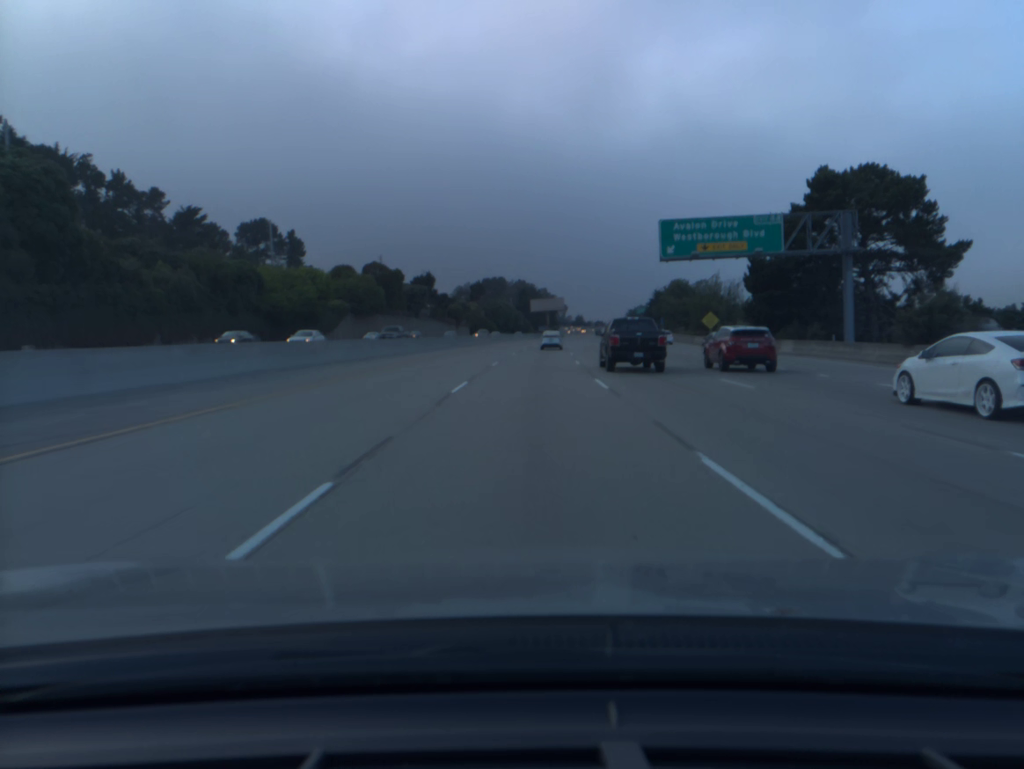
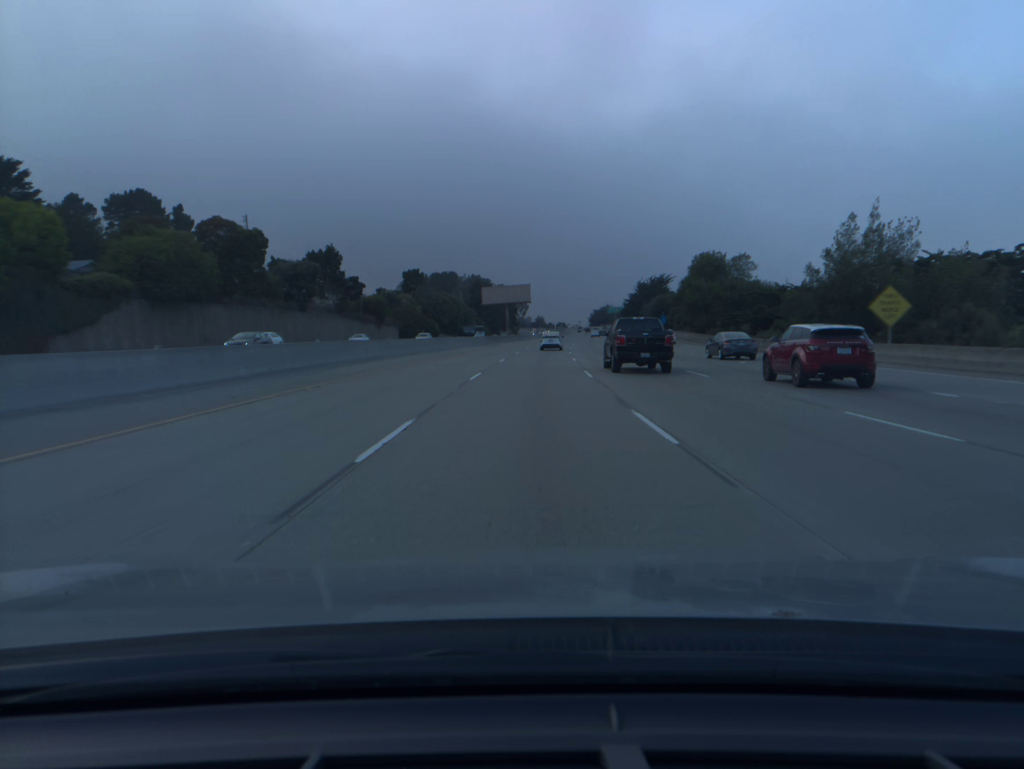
(+1.3, +53.2) m; +3°
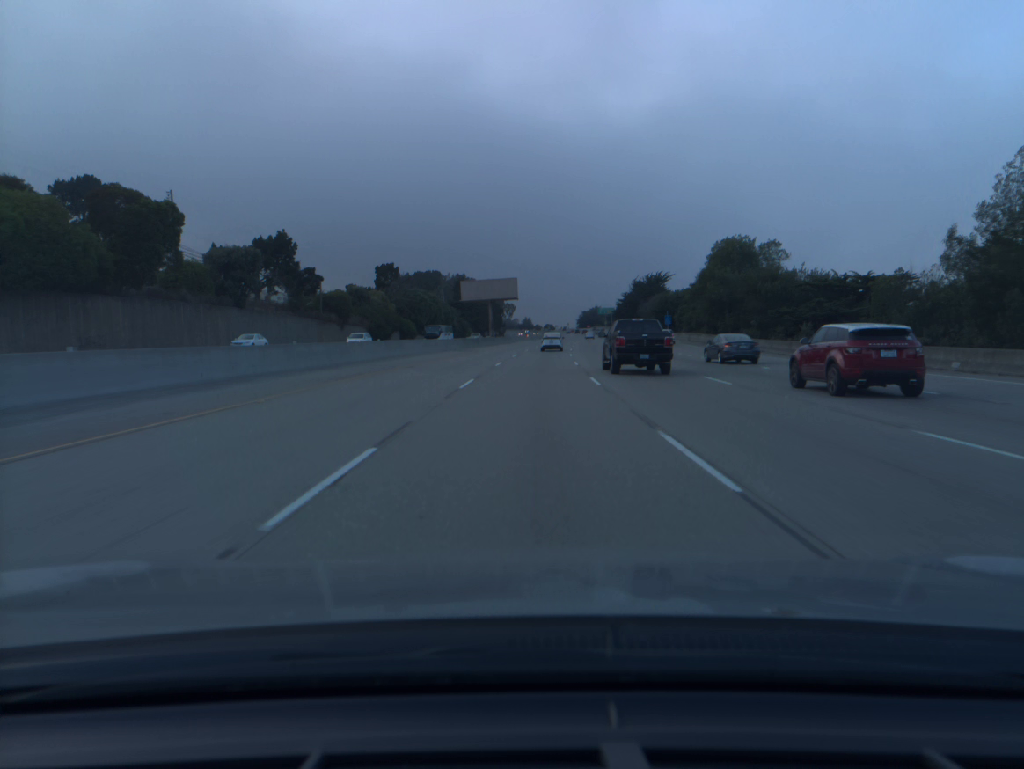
(+0.1, +17.8) m; +1°
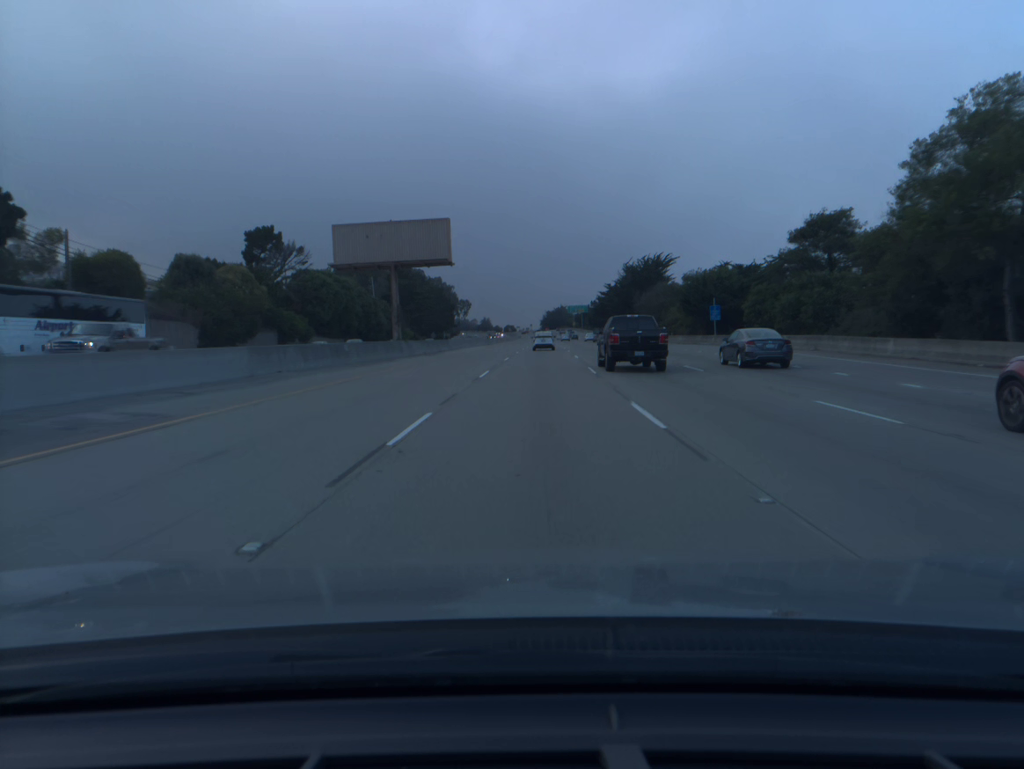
(+1.4, +53.8) m; +3°
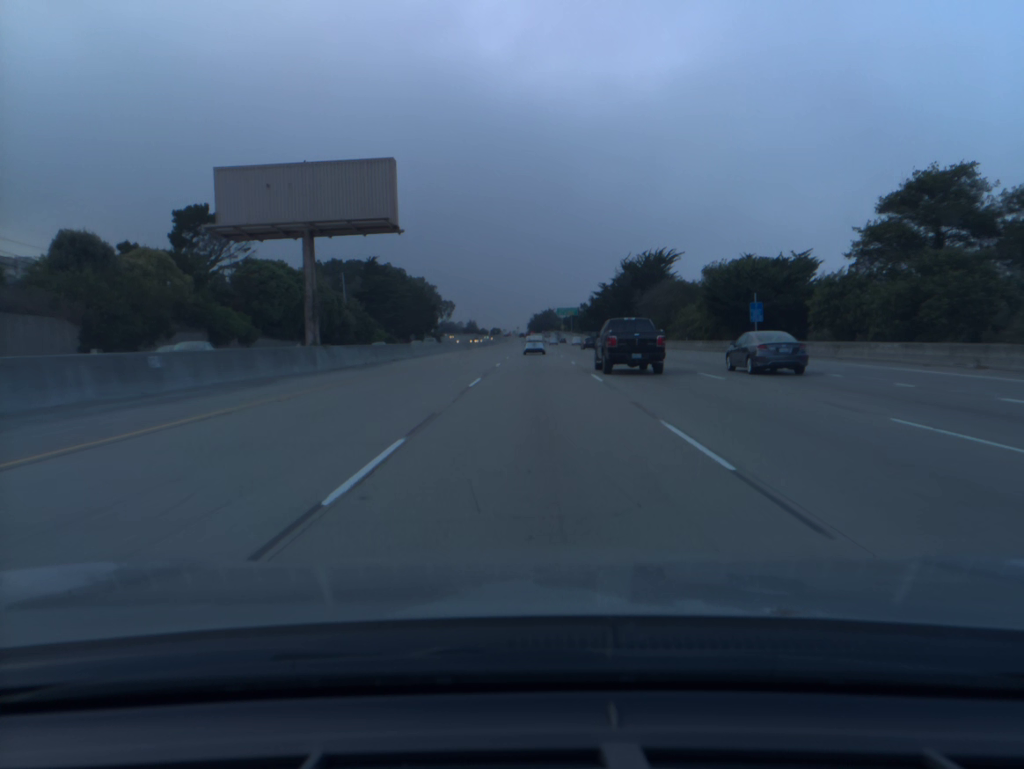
(+0.1, +18.1) m; +1°
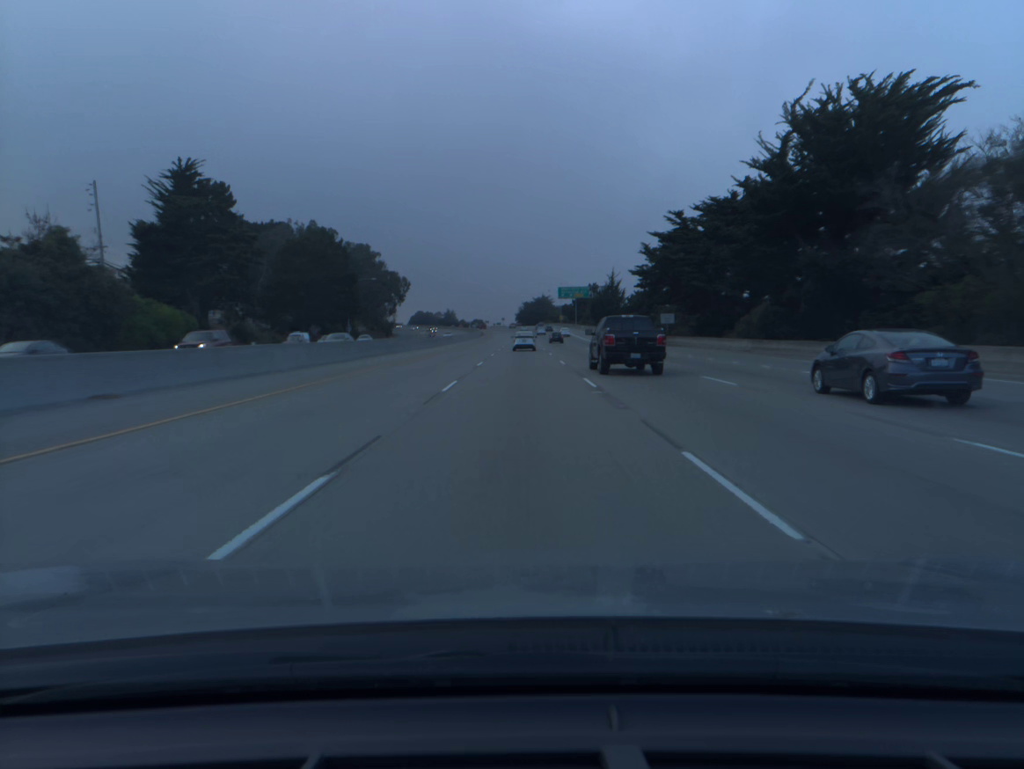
(+1.5, +90.3) m; +1°
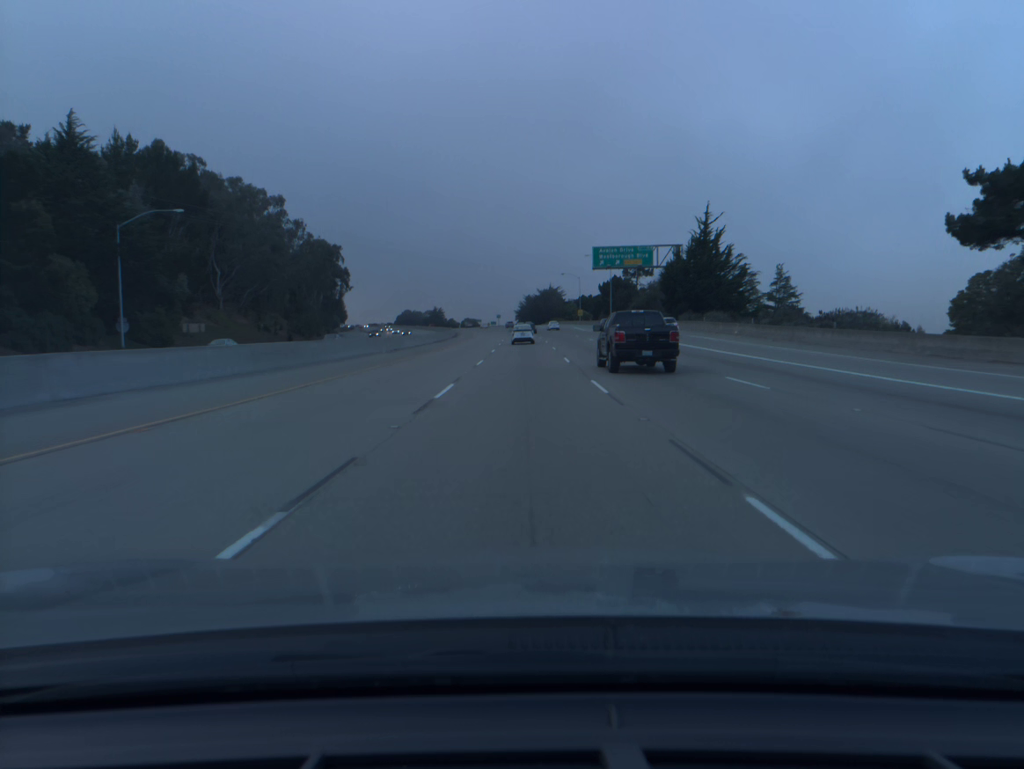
(-0.2, +89.9) m; 0°
